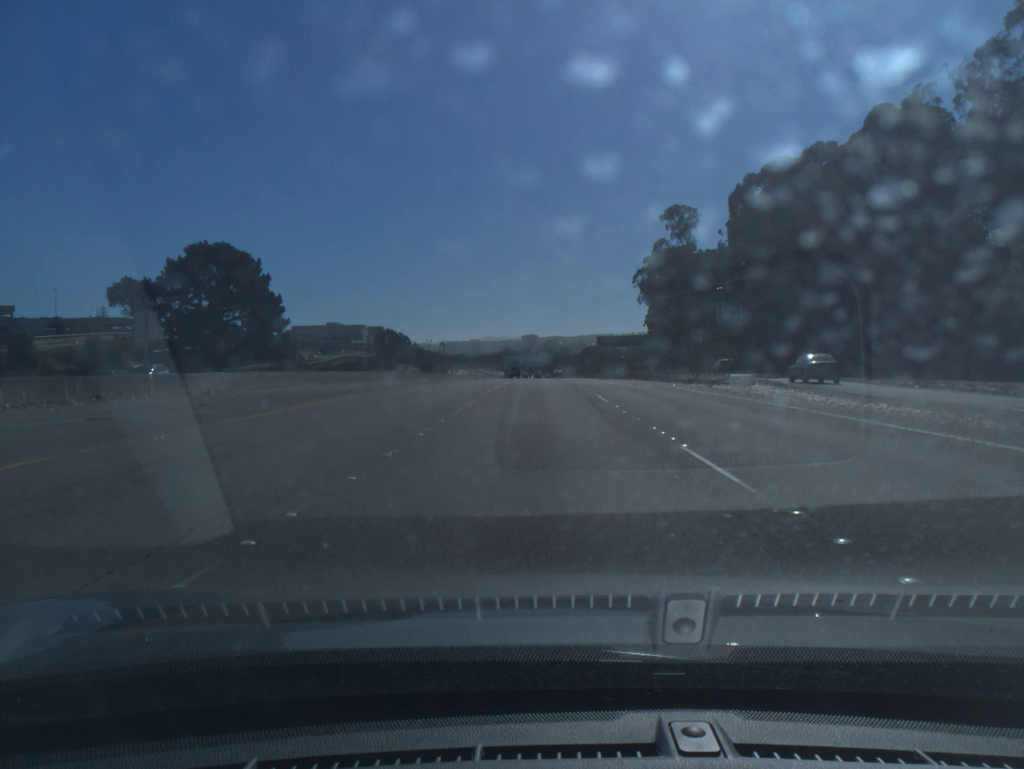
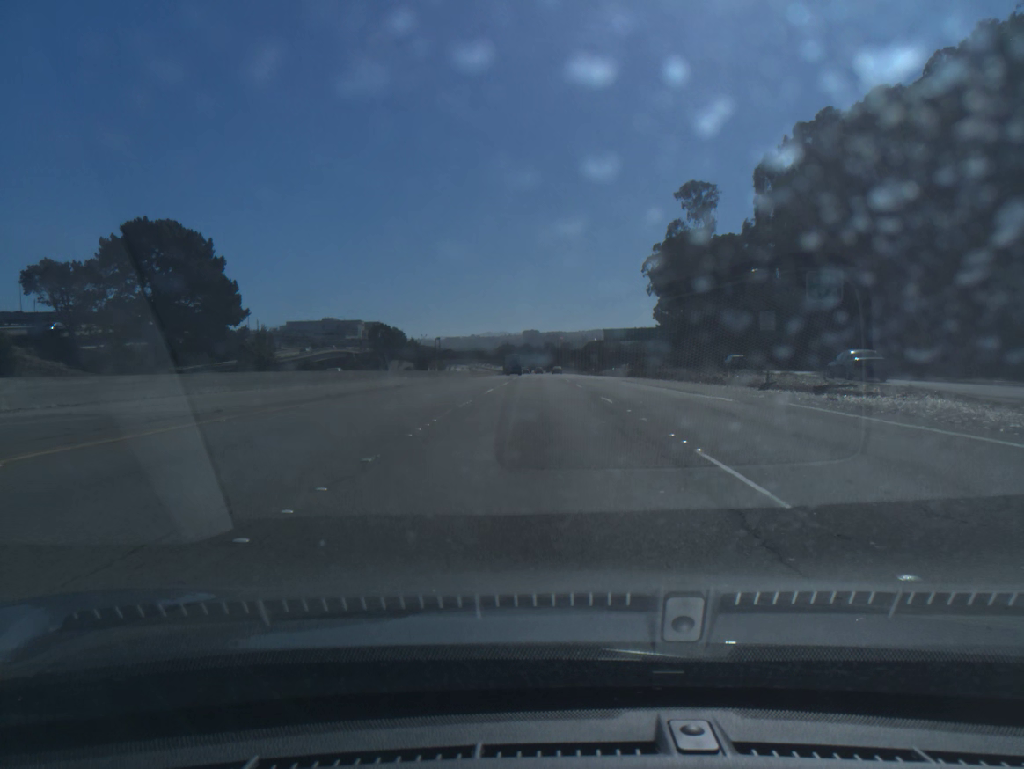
(0.0, +15.7) m; 0°
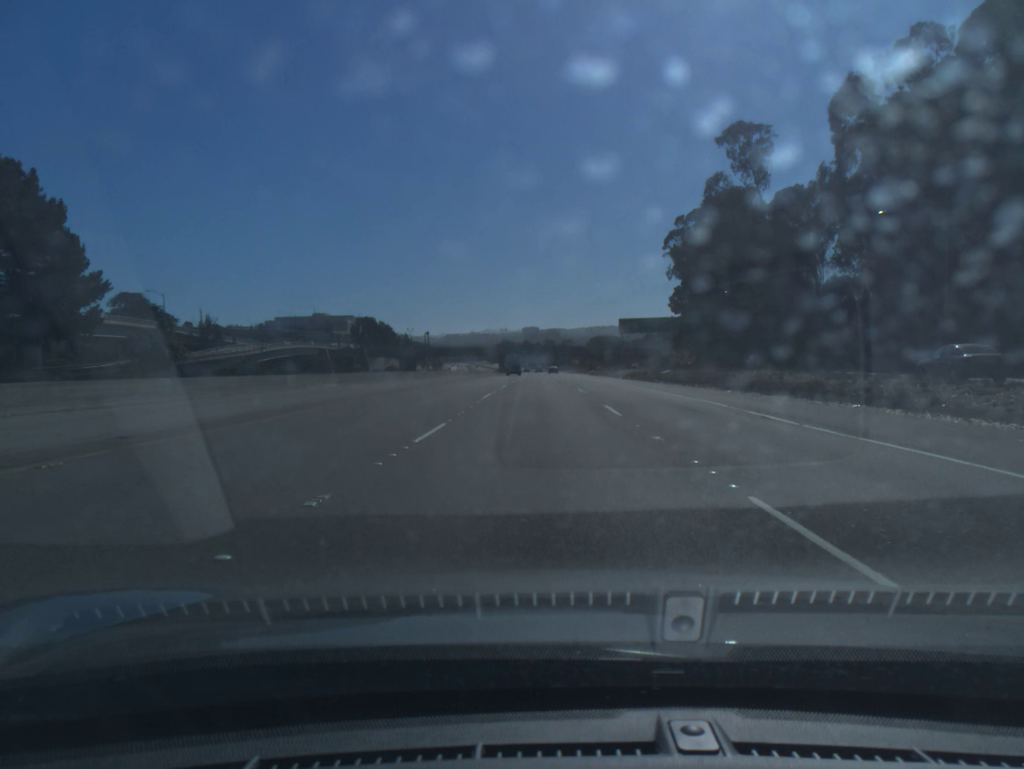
(0.0, +31.5) m; 0°
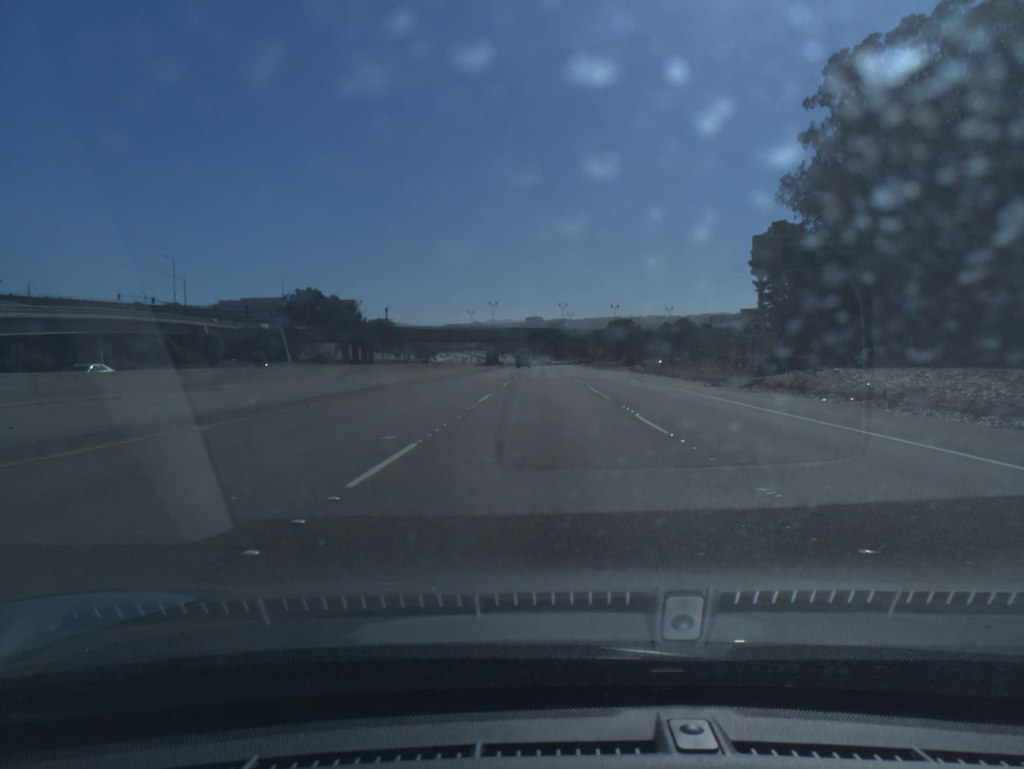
(-0.2, +79.1) m; 0°
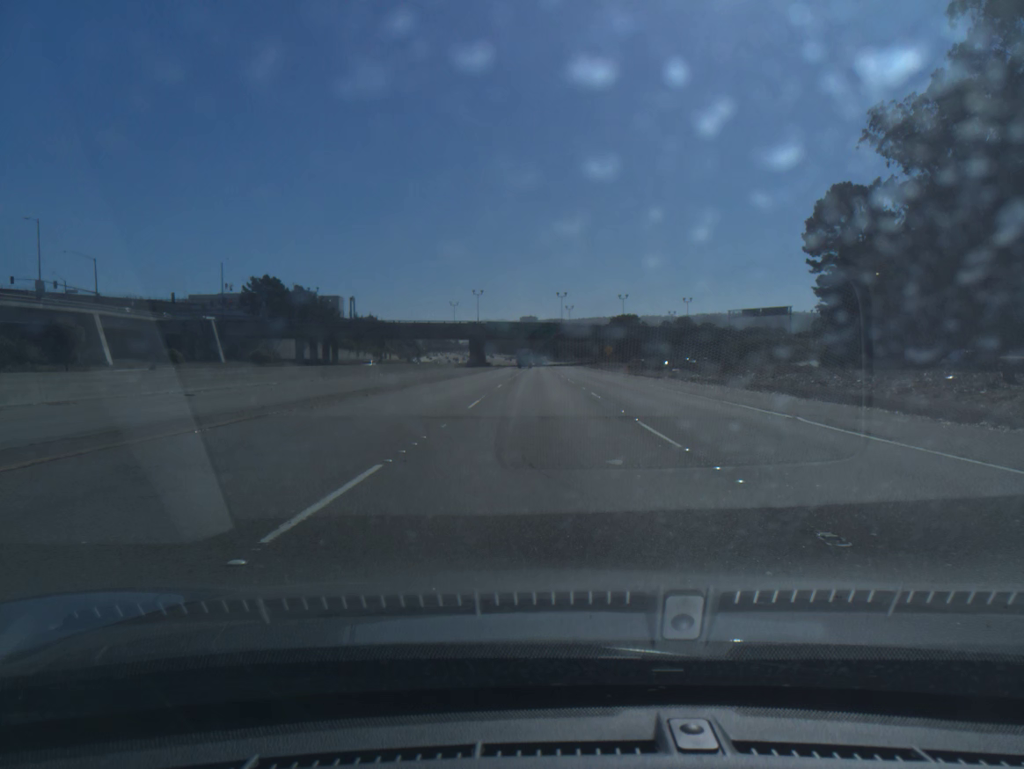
(+0.1, +31.5) m; 0°
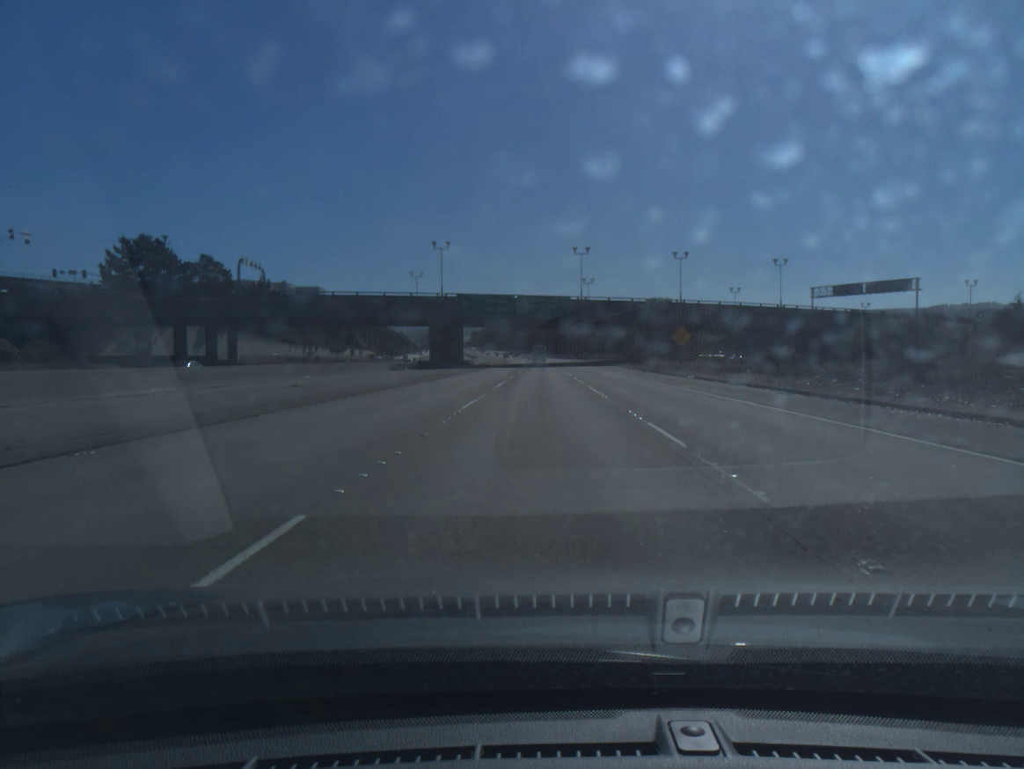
(-0.1, +62.9) m; 0°
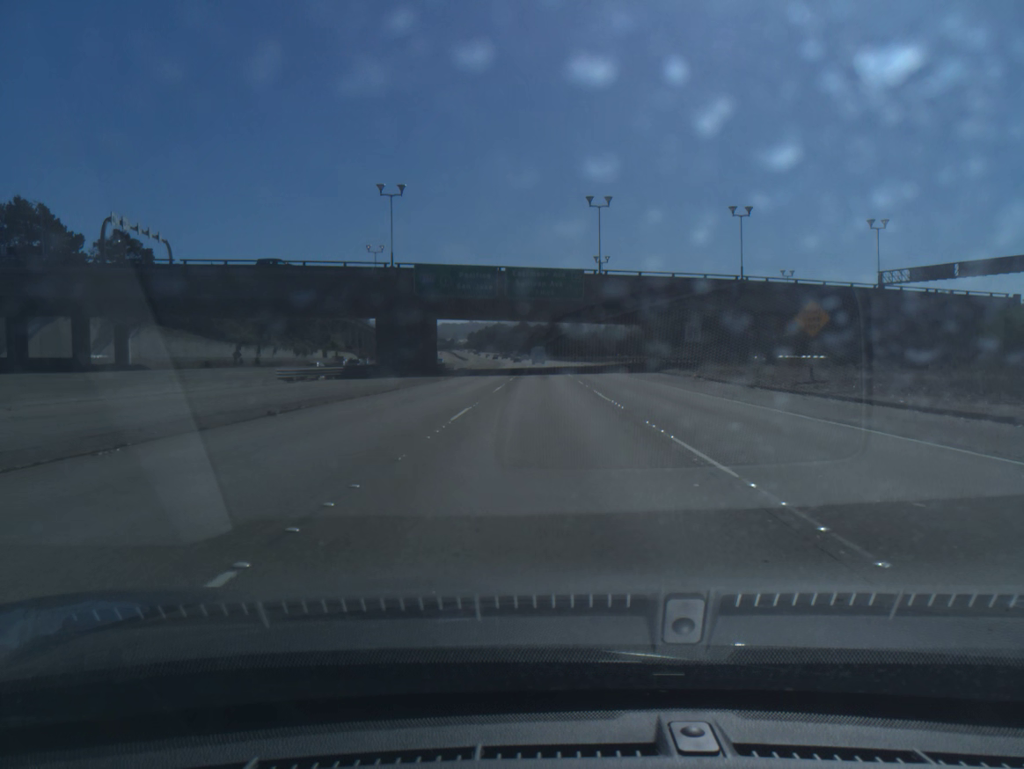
(0.0, +31.4) m; 0°
